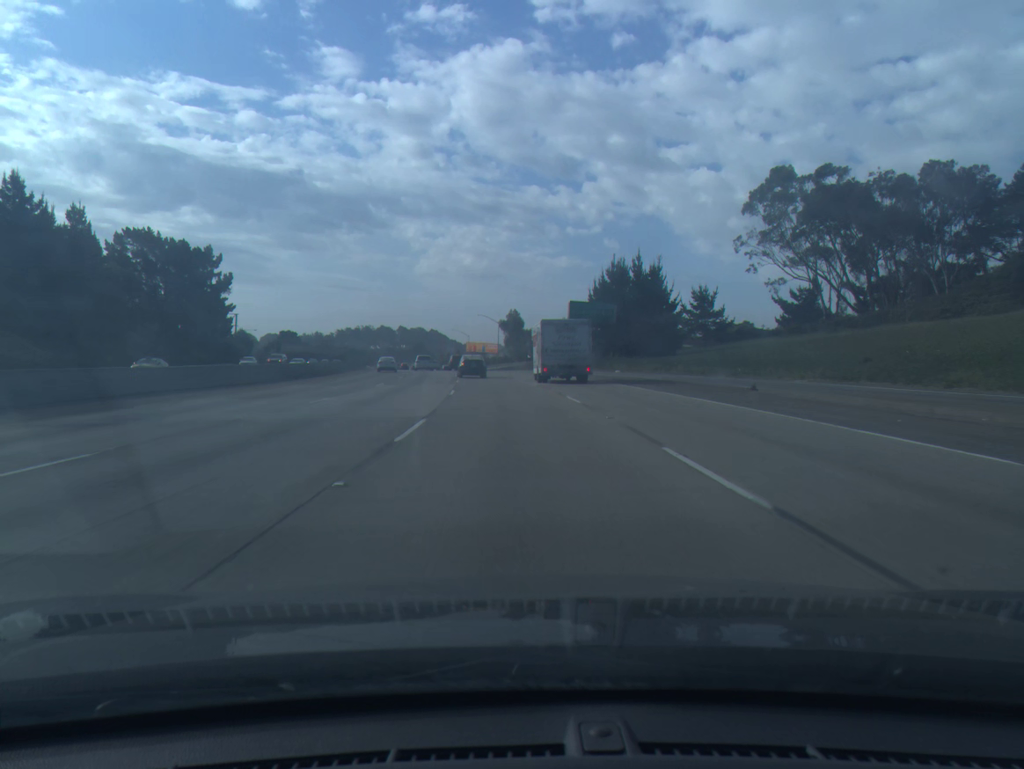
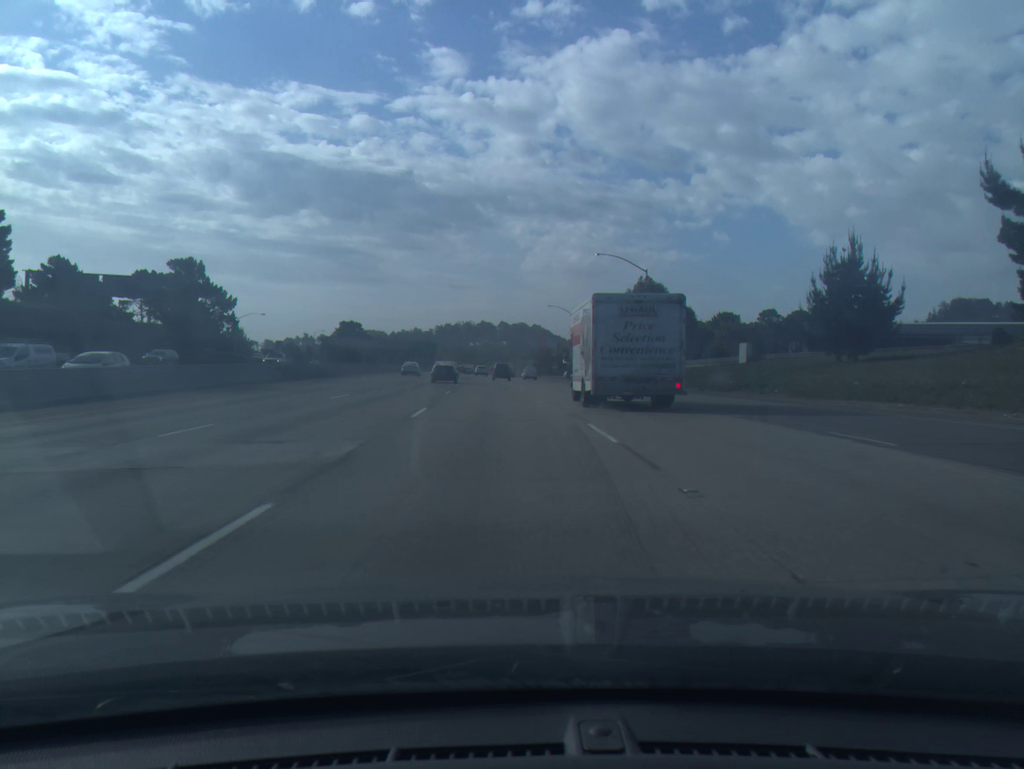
(-5.4, +81.8) m; -7°
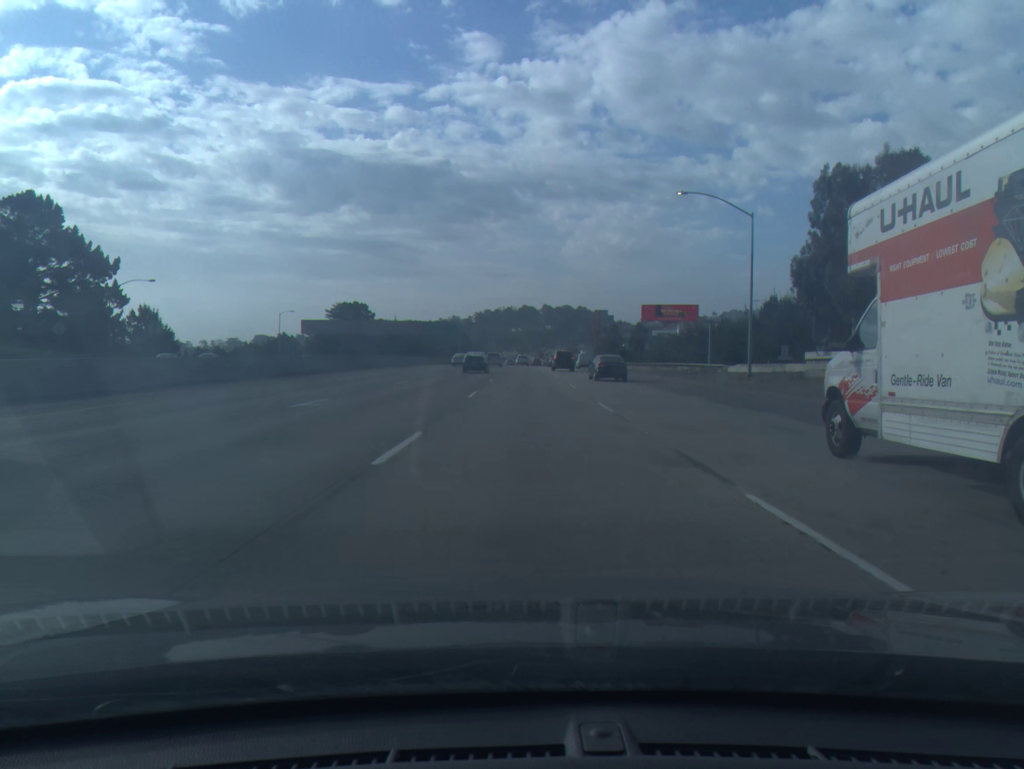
(-2.9, +67.0) m; -3°
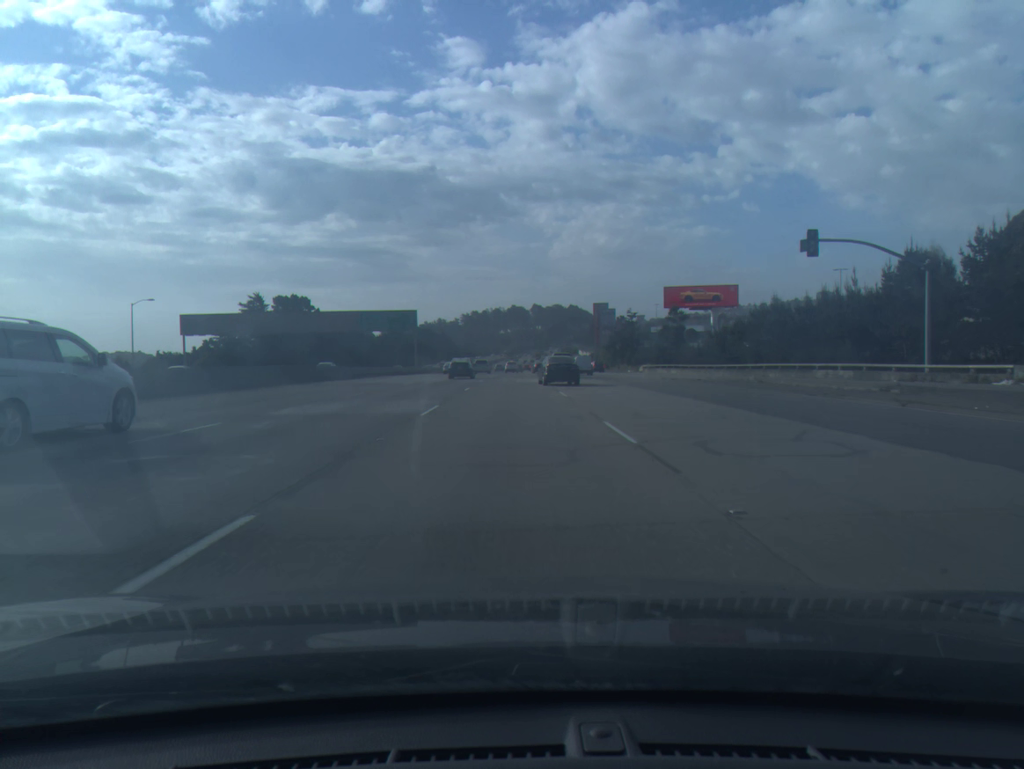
(+0.7, +50.2) m; +1°
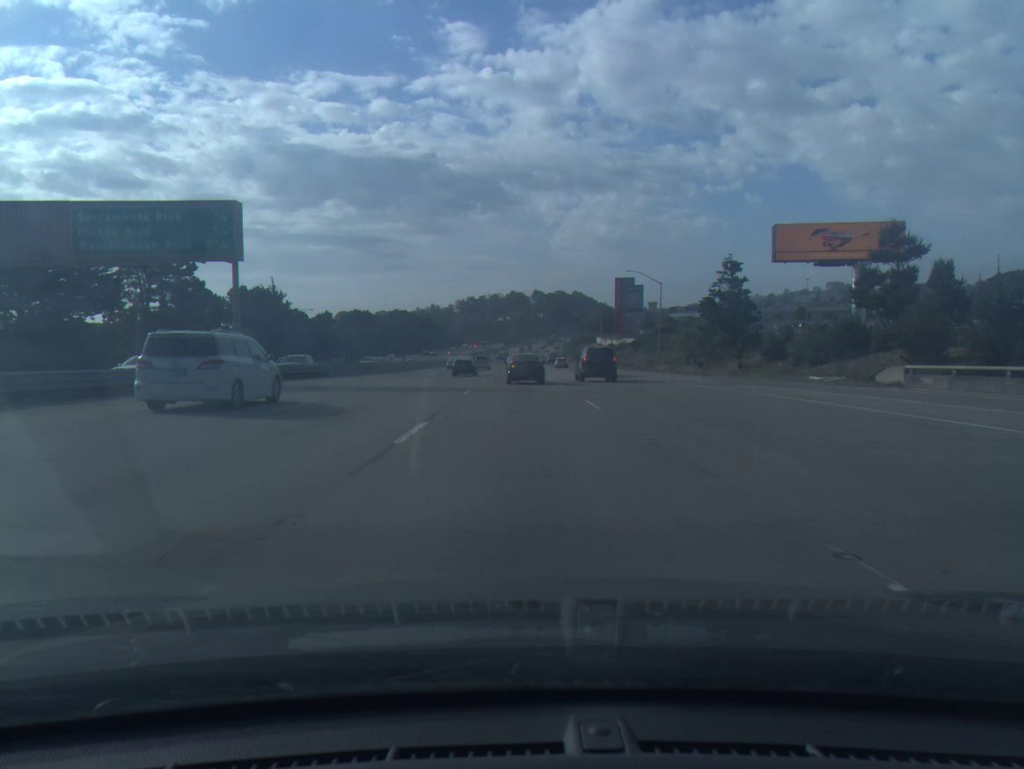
(-0.7, +67.4) m; 0°
